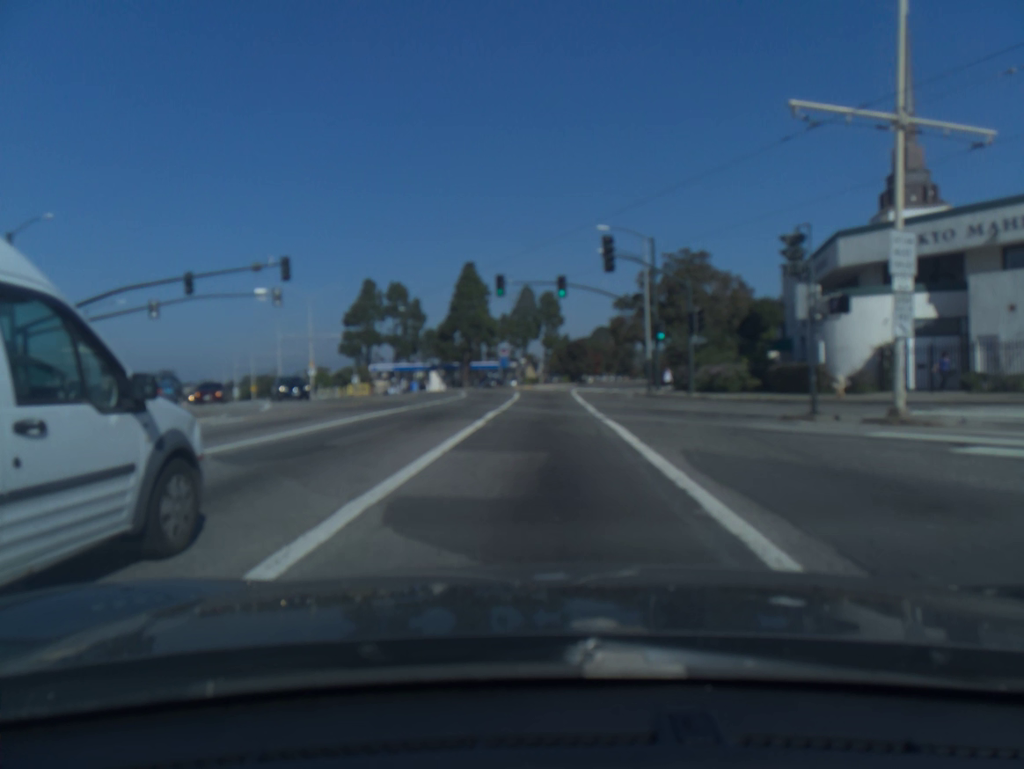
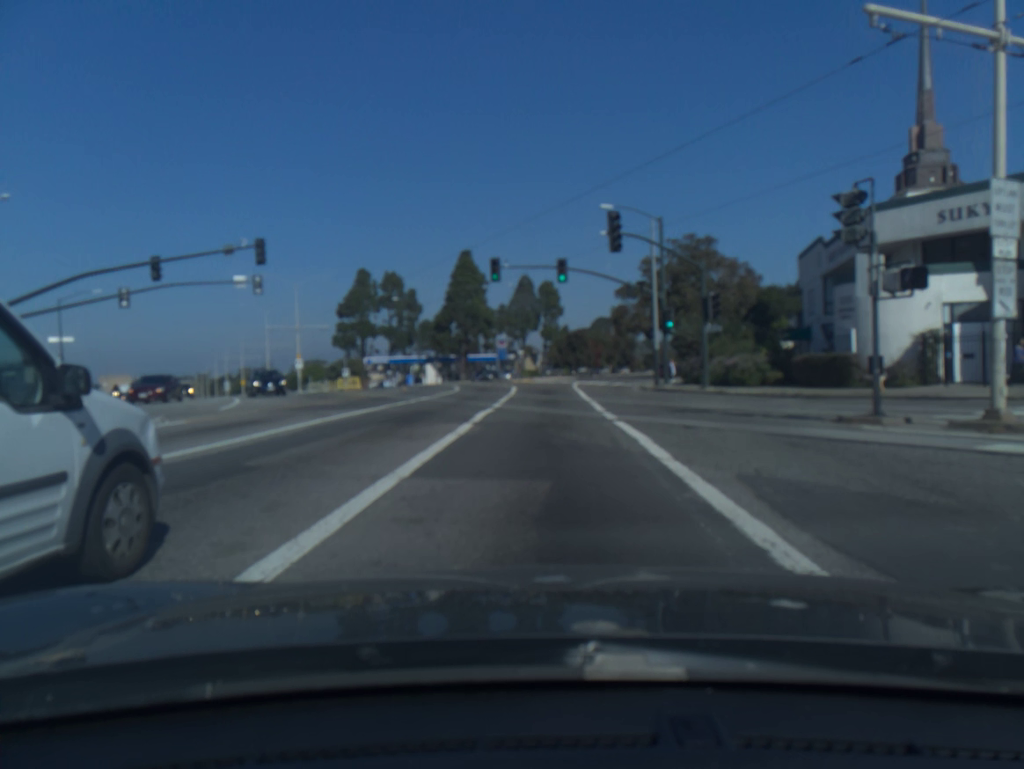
(0.0, +3.3) m; 0°
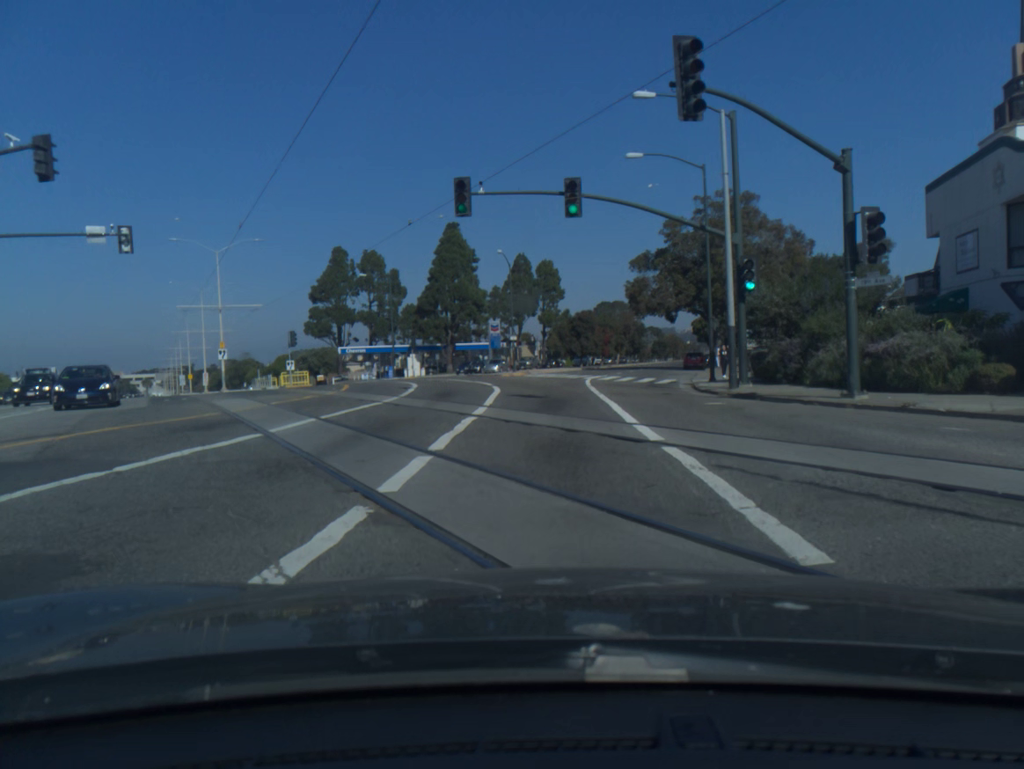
(0.0, +16.1) m; 0°
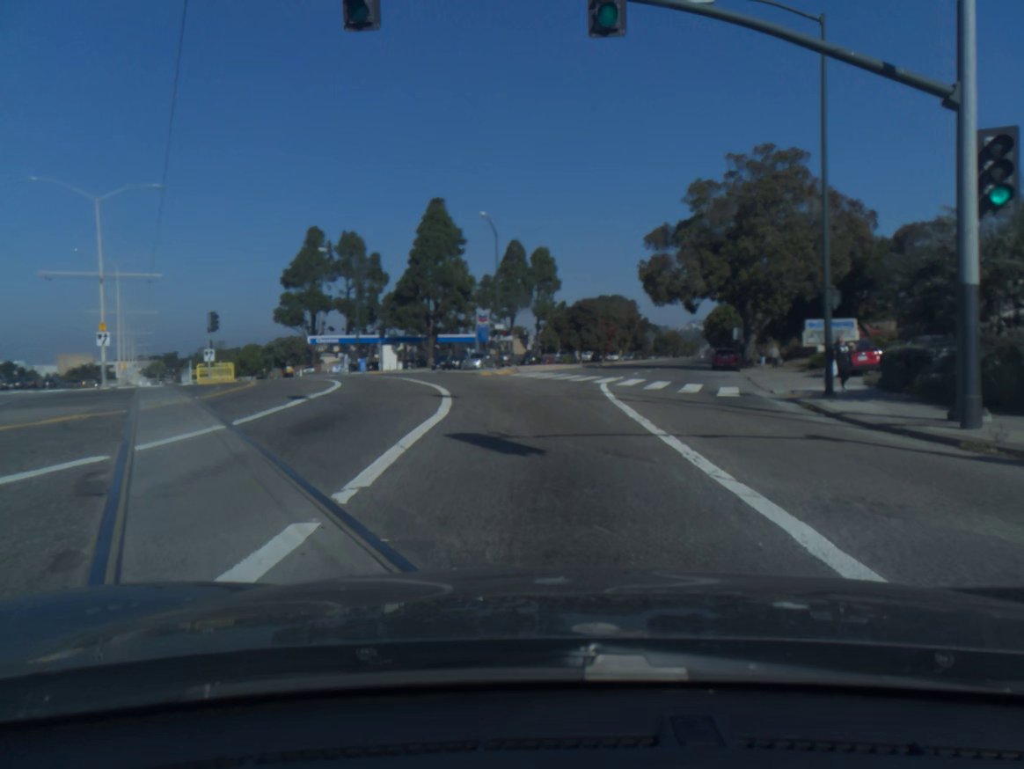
(0.0, +14.4) m; 0°
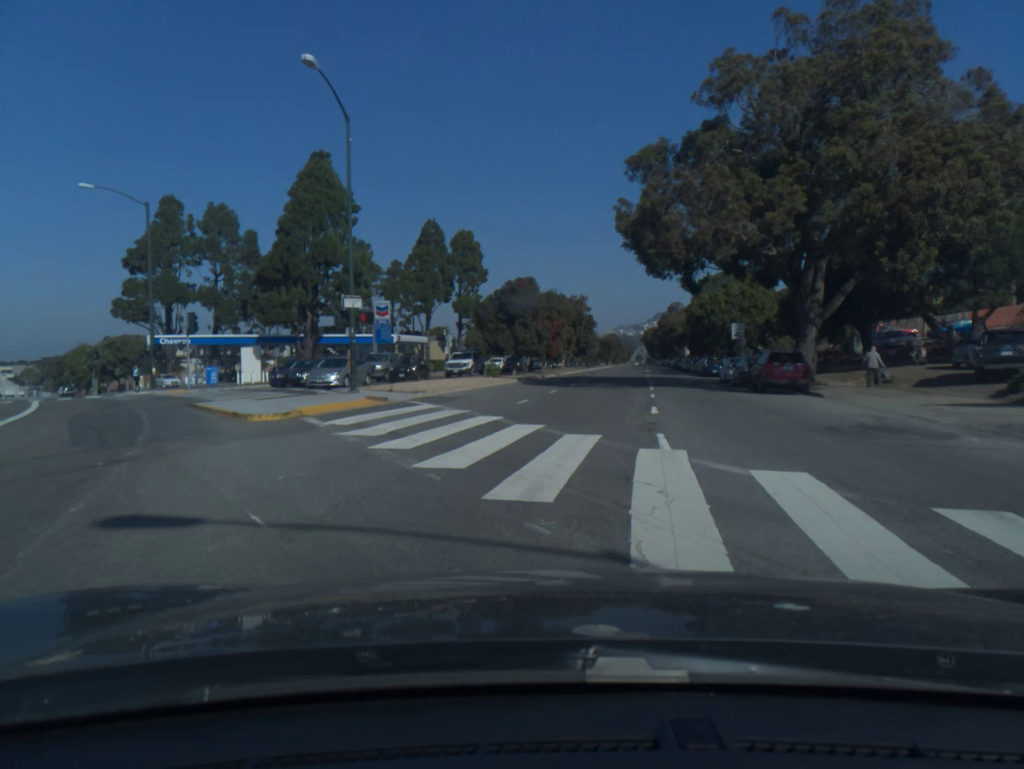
(+1.0, +26.0) m; +5°
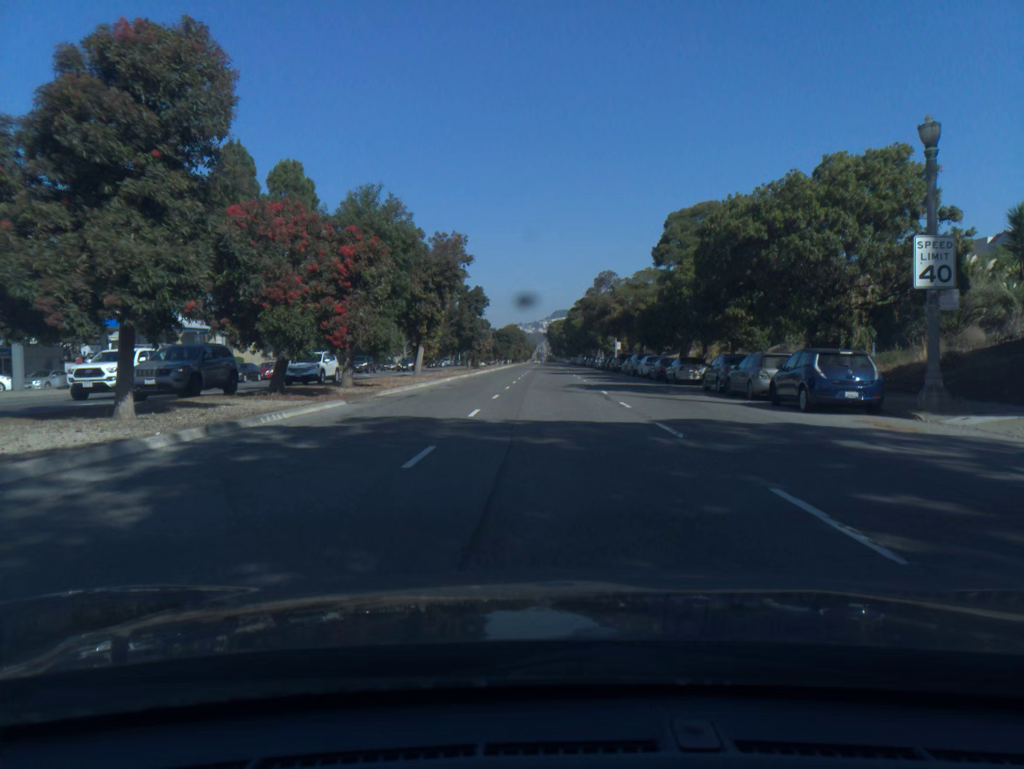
(+3.5, +41.9) m; +7°
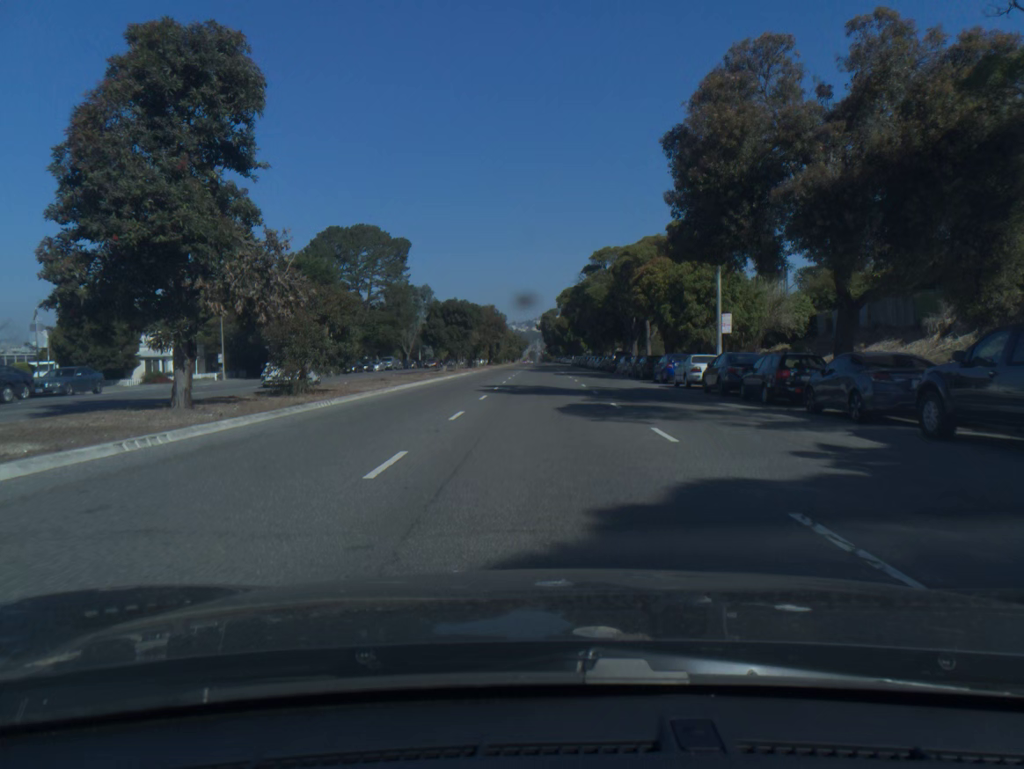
(+0.4, +59.3) m; 0°
